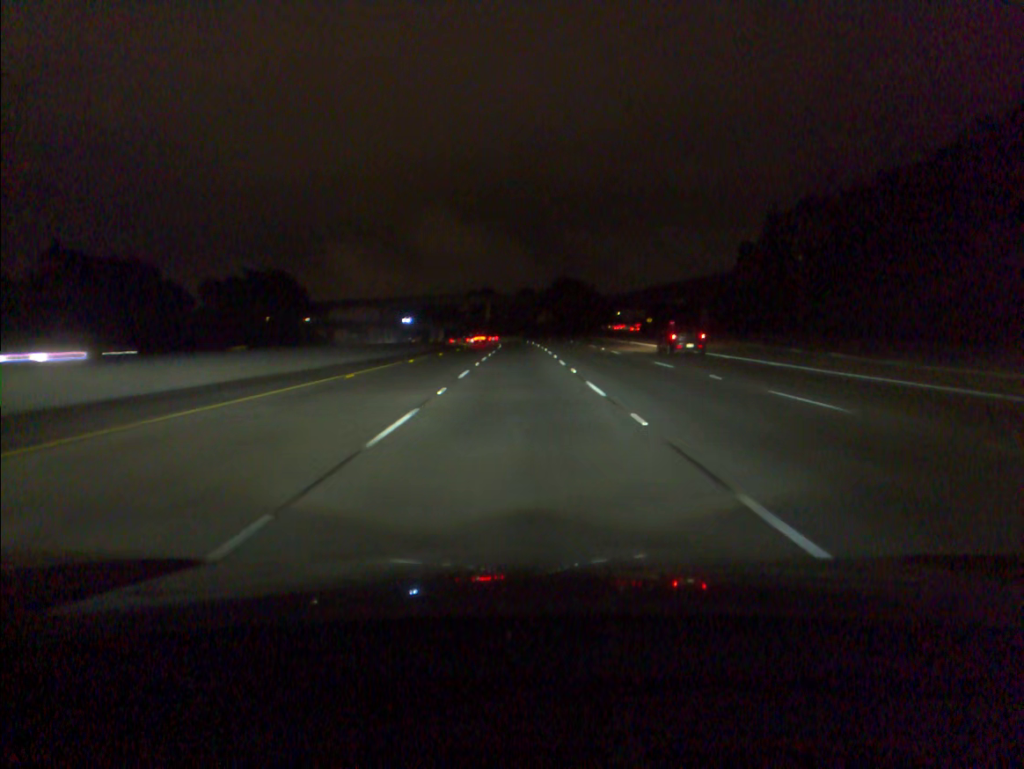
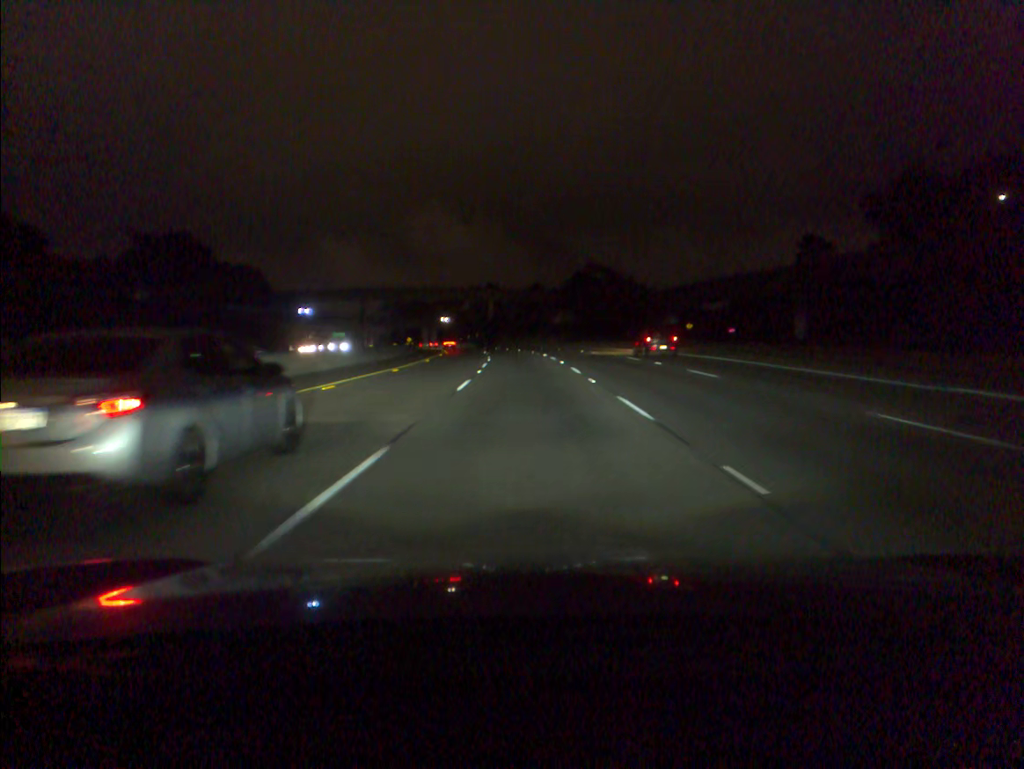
(-0.2, +48.3) m; -1°
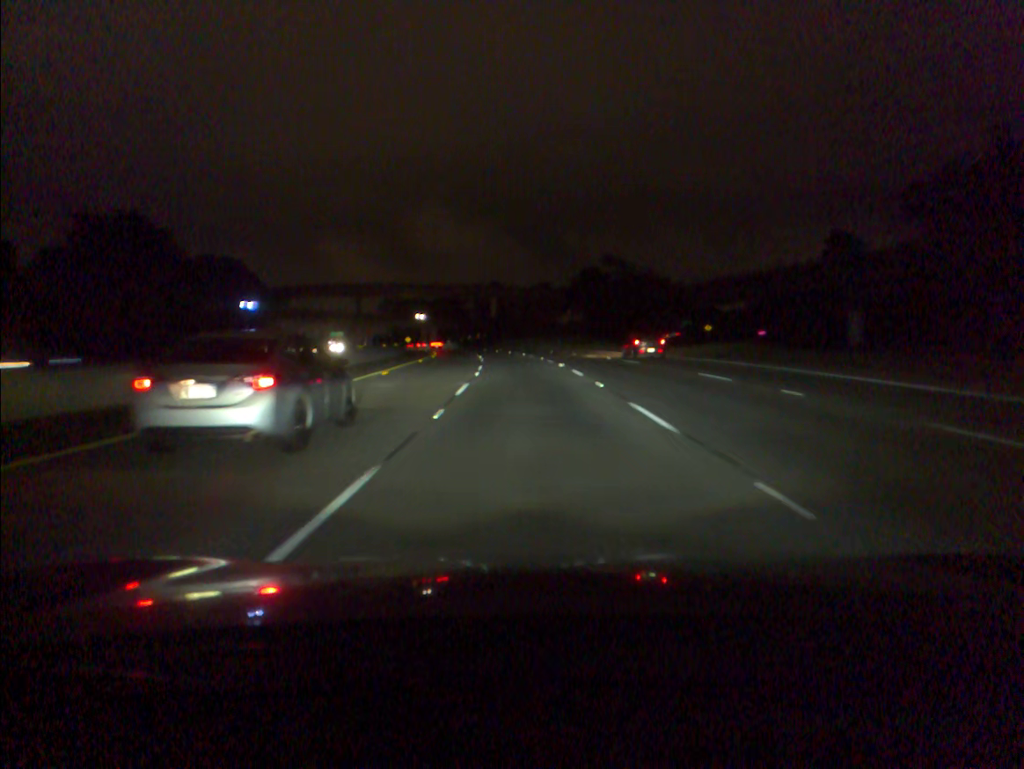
(0.0, +16.0) m; 0°
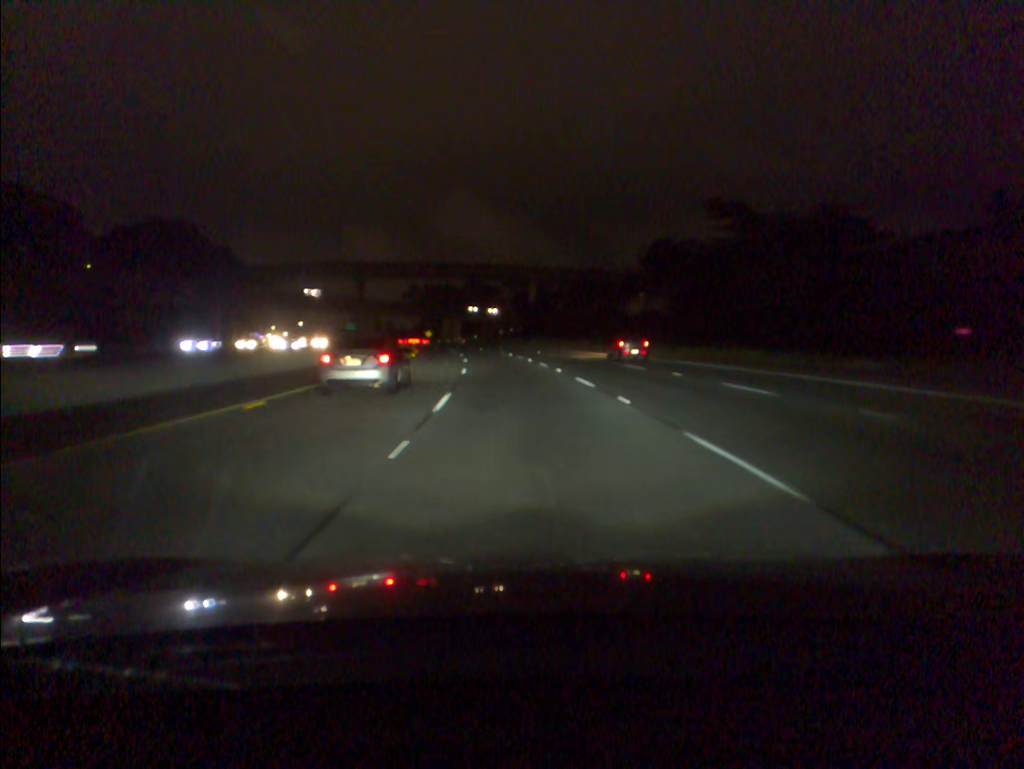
(-1.0, +48.1) m; -3°
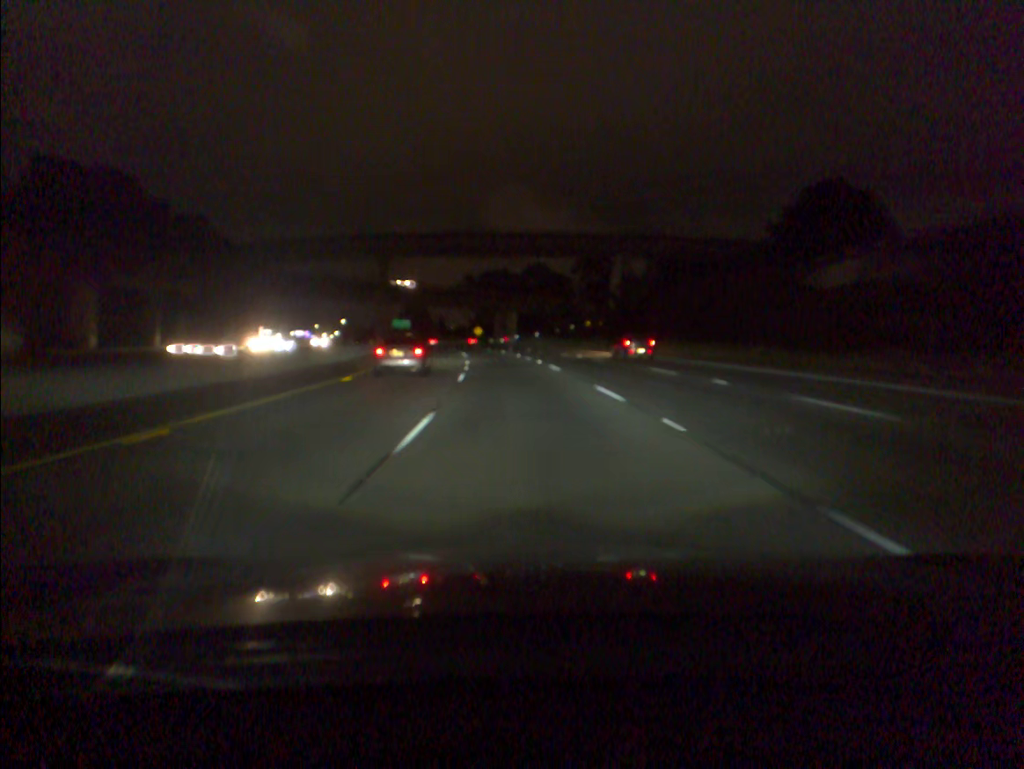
(-2.0, +48.5) m; -5°
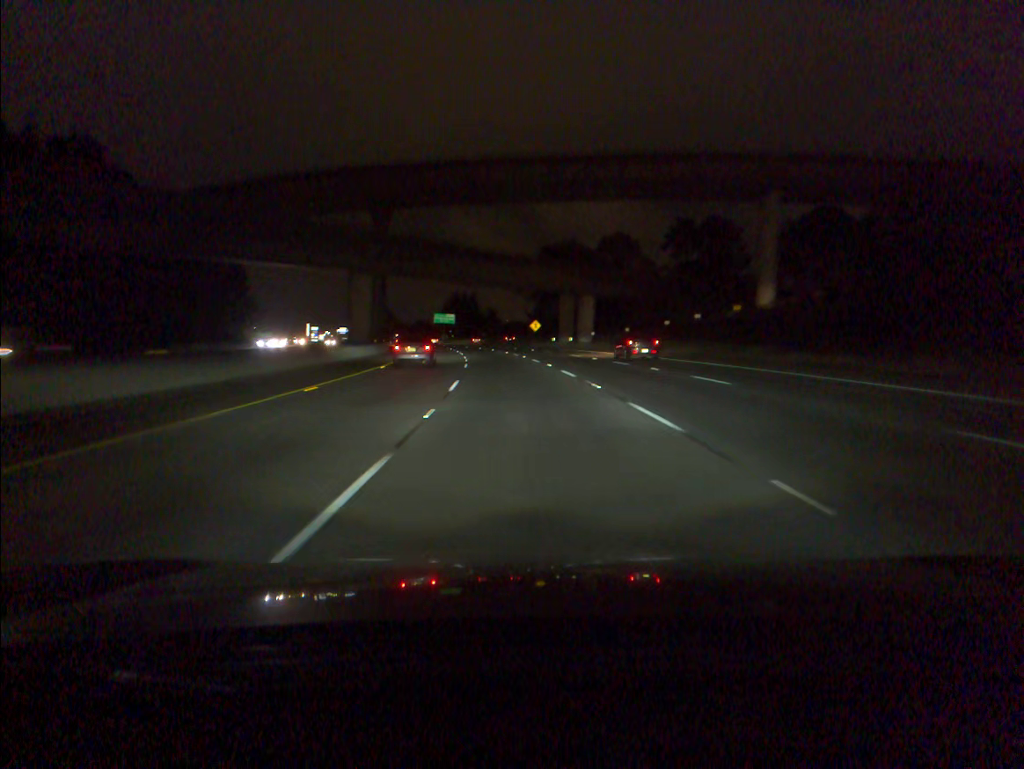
(-1.9, +48.7) m; -4°
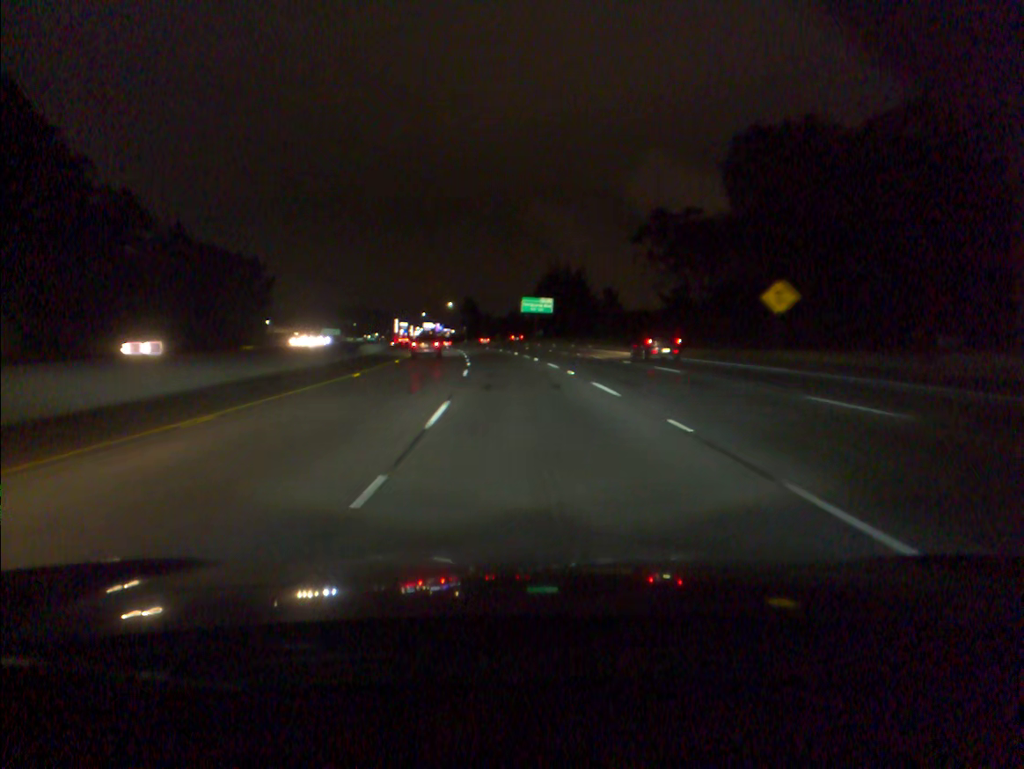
(-5.5, +81.0) m; -8°
